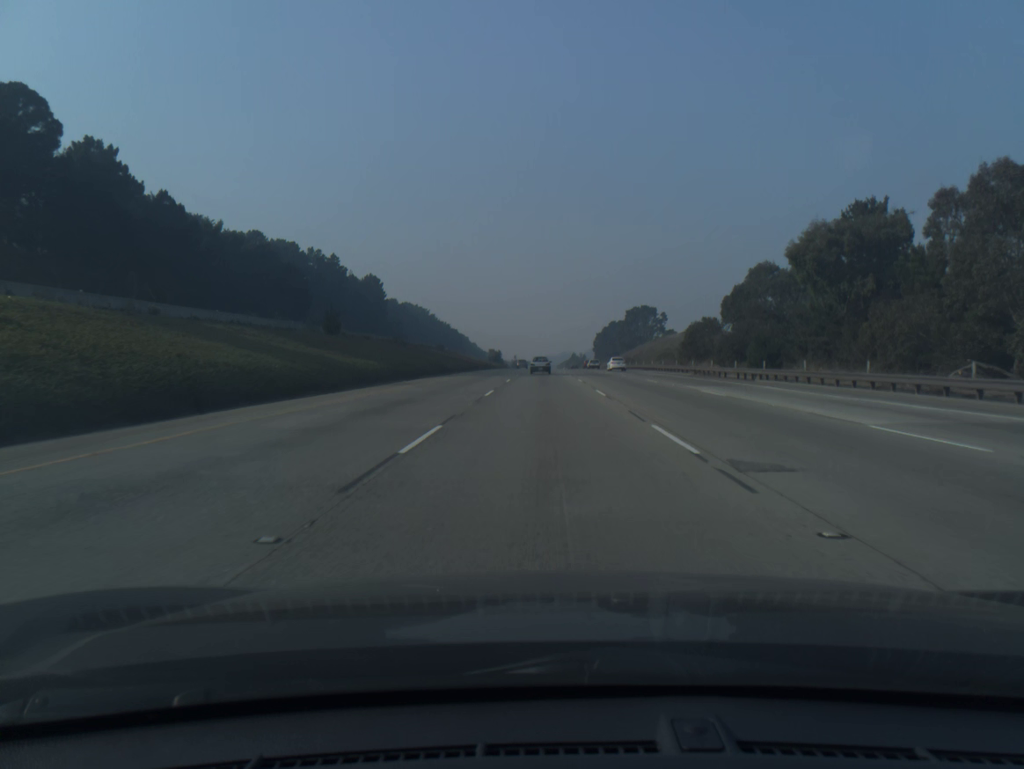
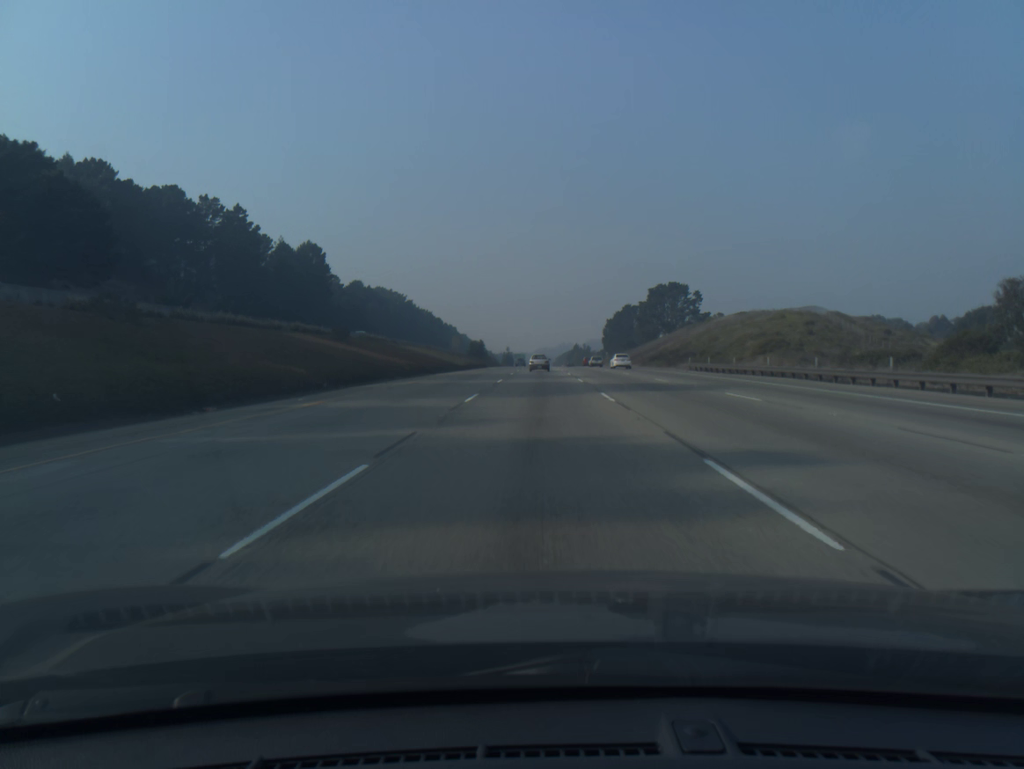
(+0.2, +63.2) m; 0°
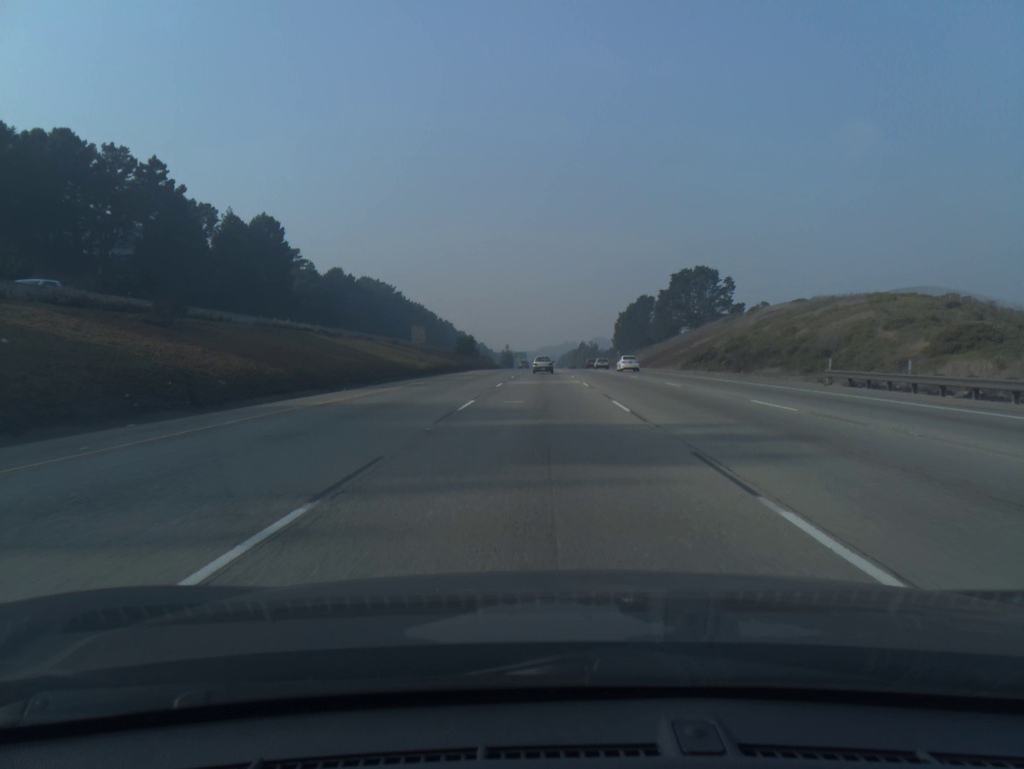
(-0.1, +31.7) m; 0°
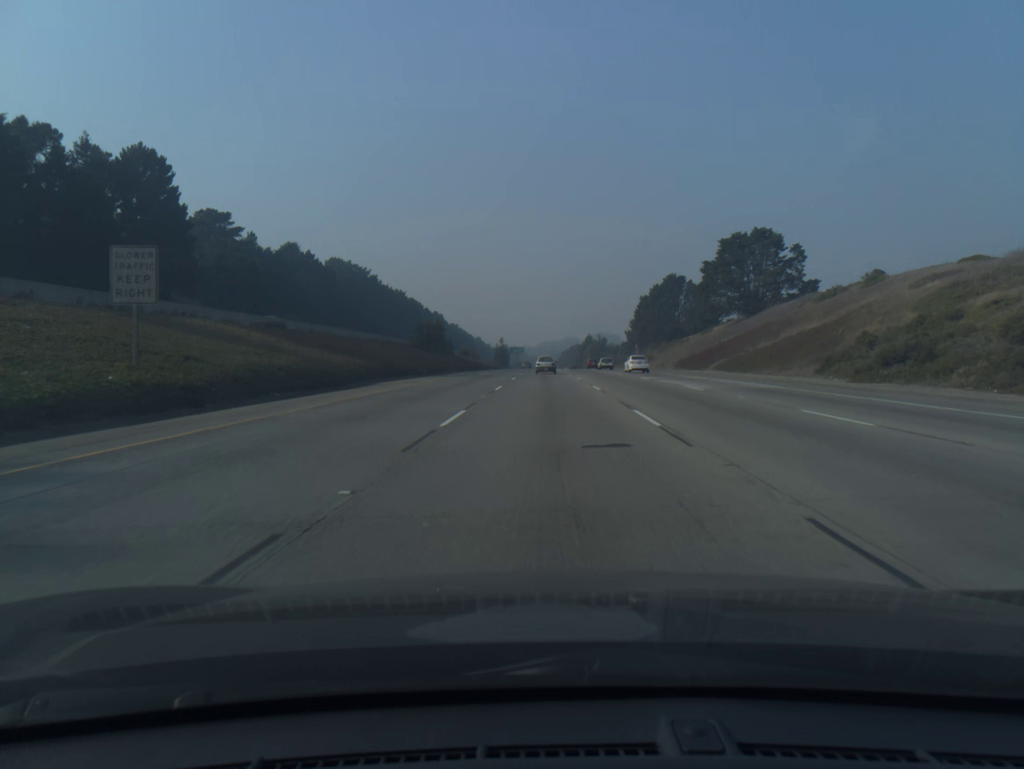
(-0.1, +47.6) m; 0°
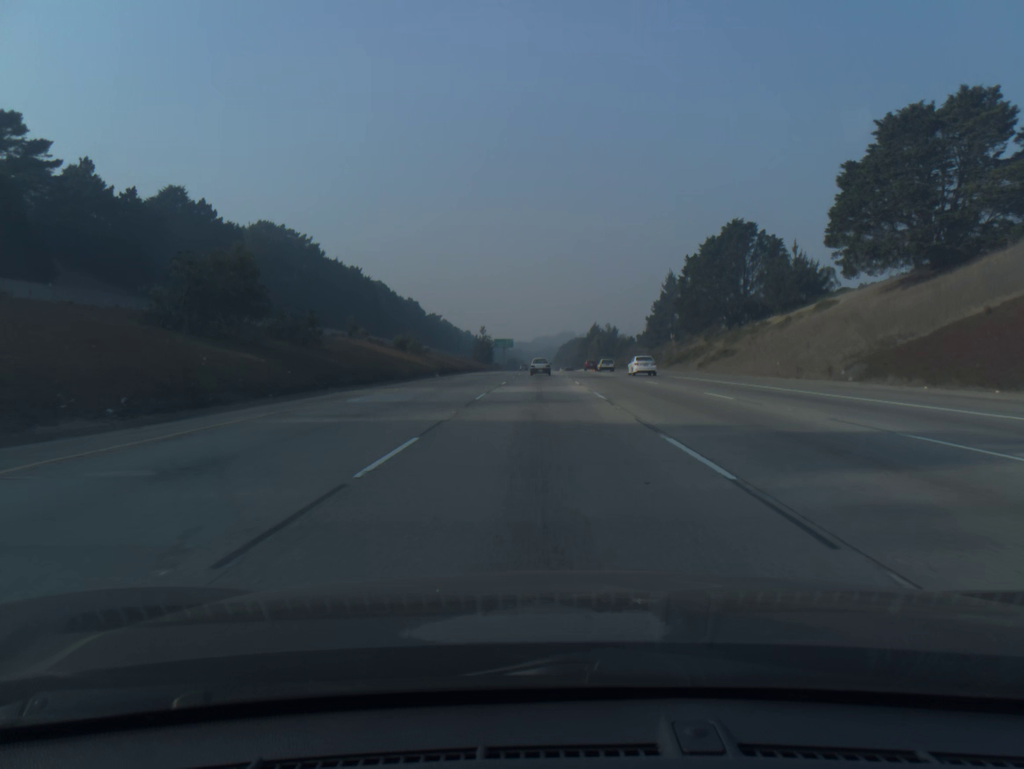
(+0.3, +63.9) m; 0°
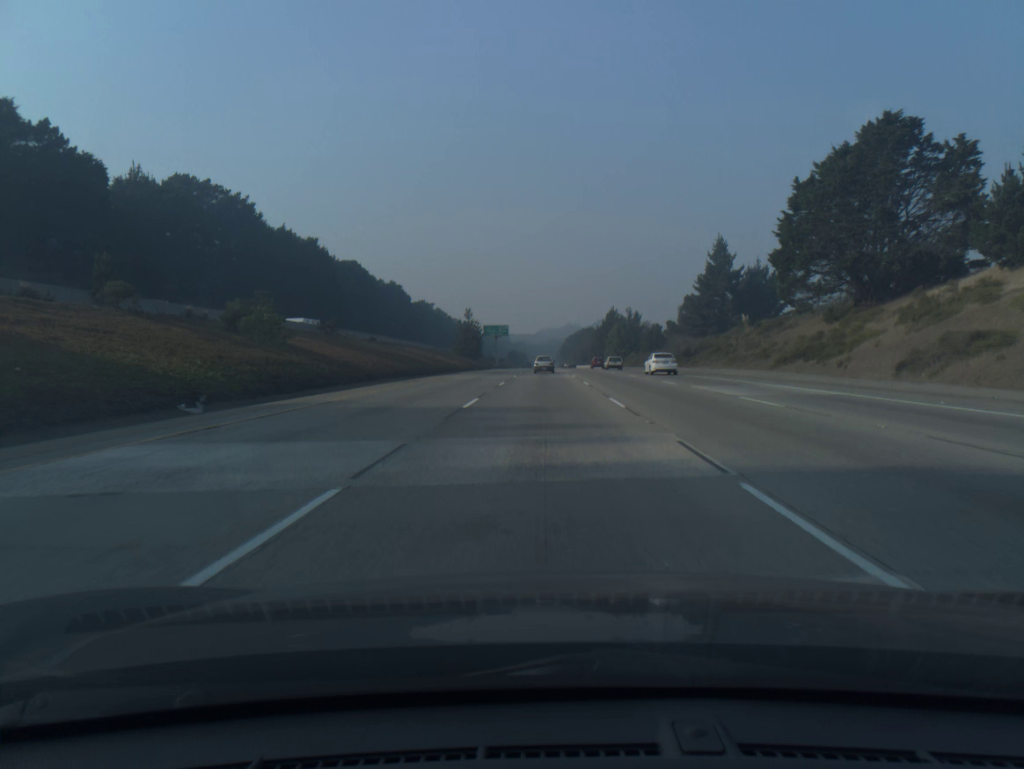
(-0.1, +48.3) m; 0°
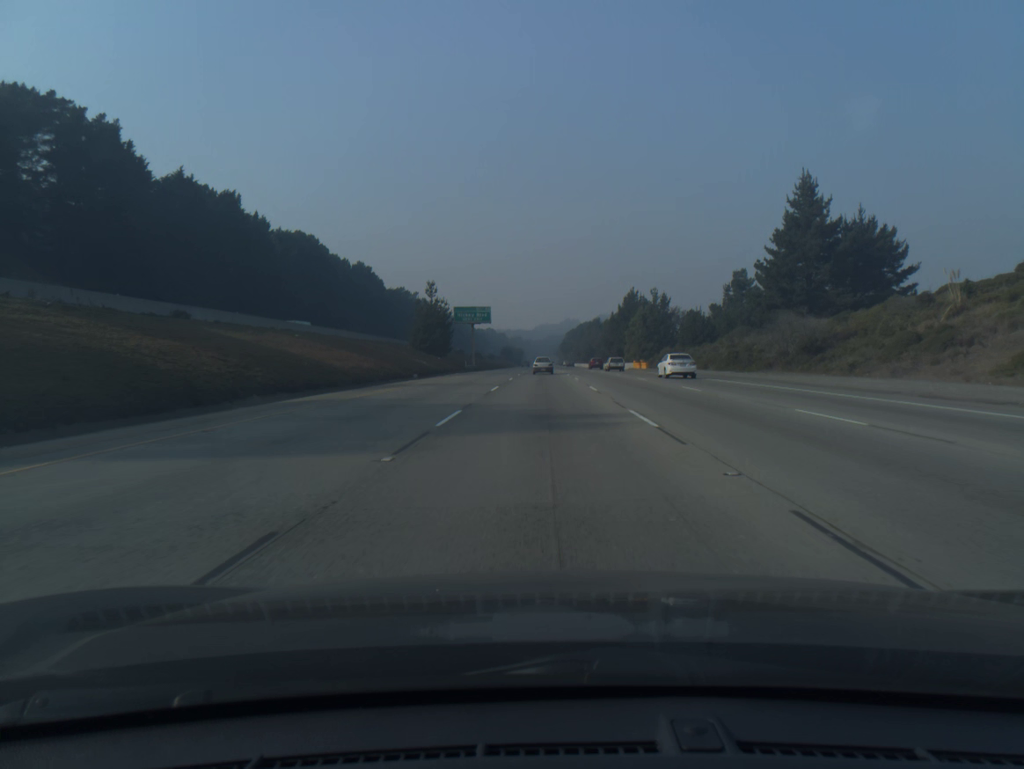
(0.0, +48.6) m; 0°
